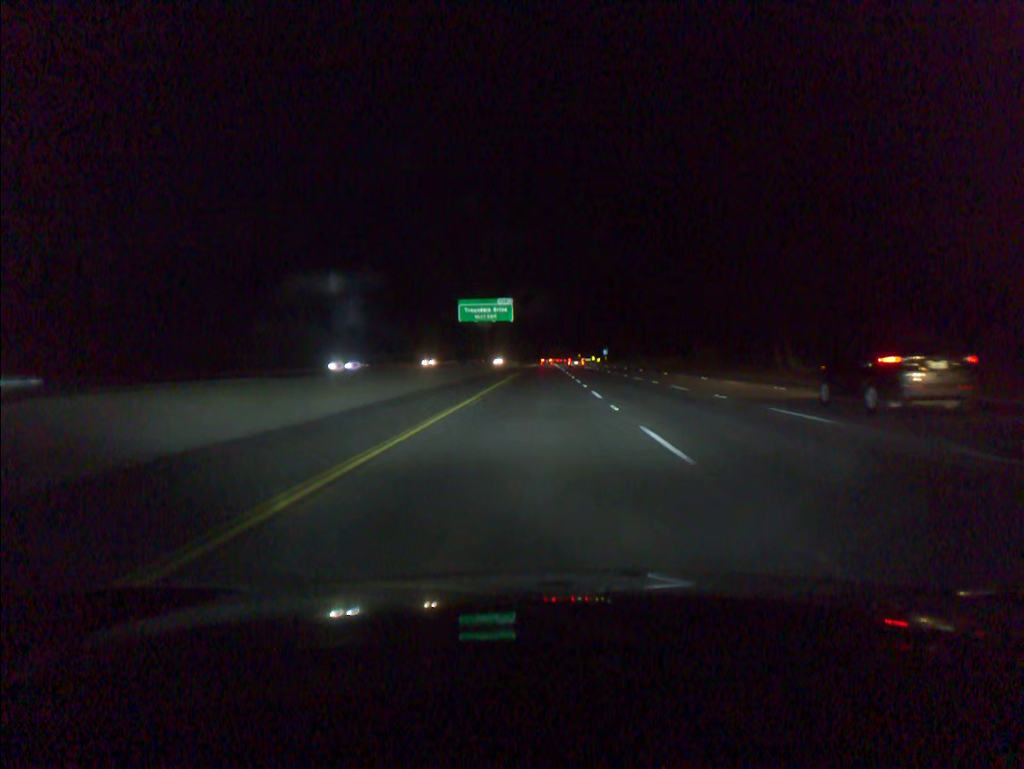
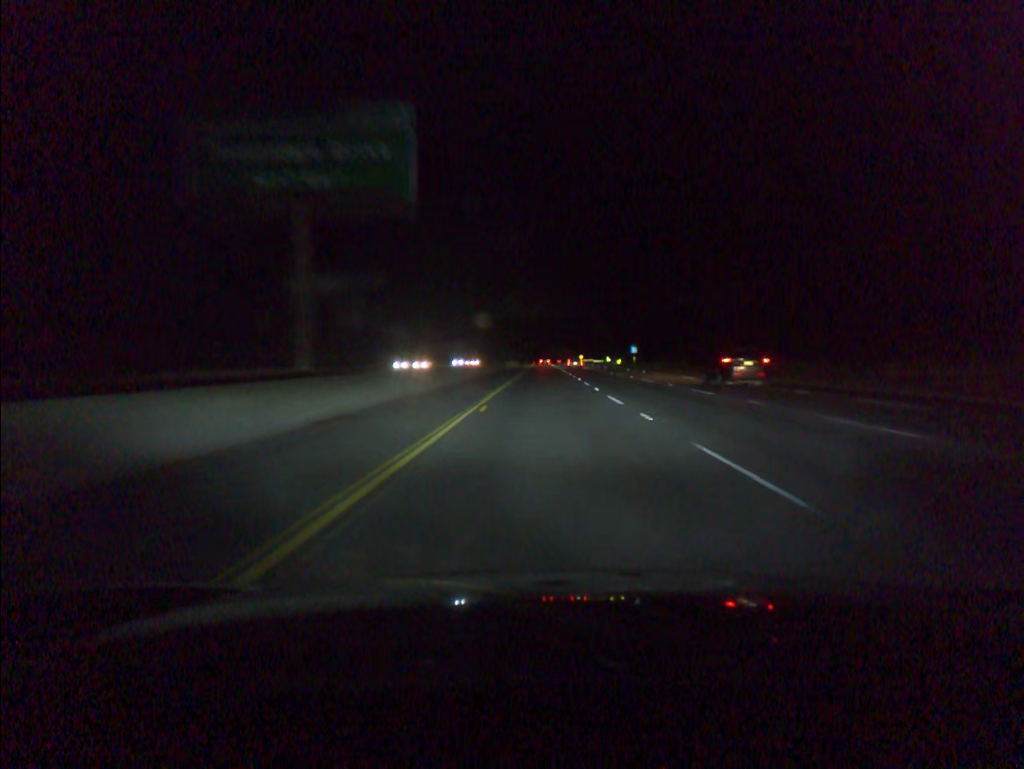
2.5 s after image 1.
(0.0, +75.6) m; 0°
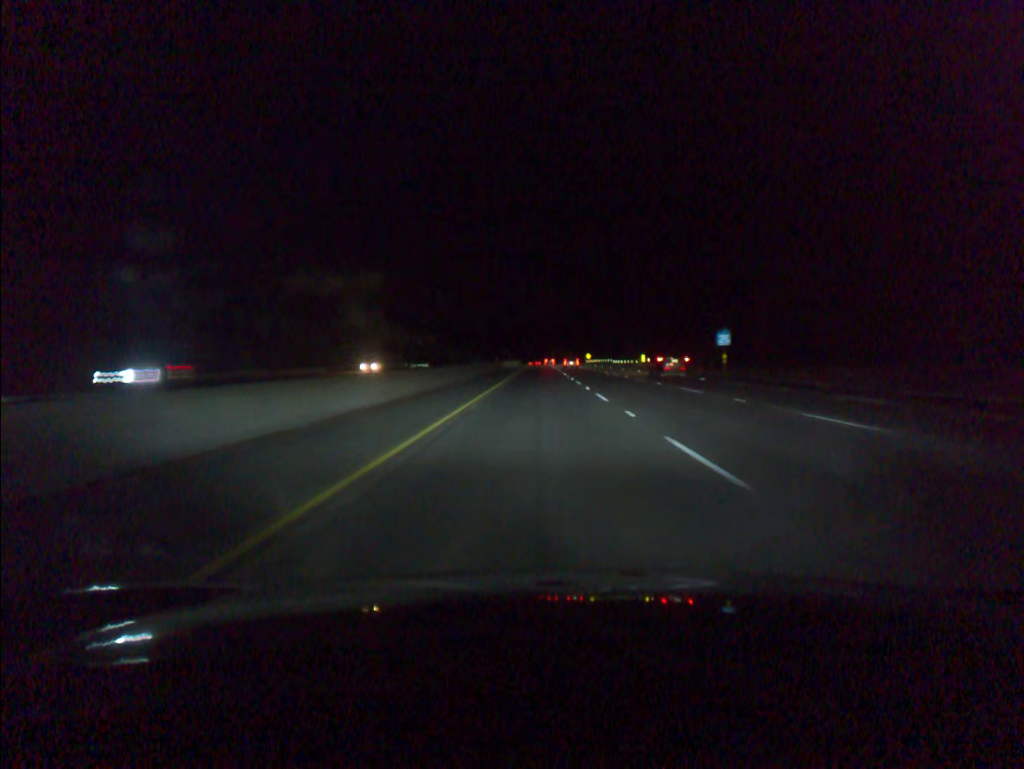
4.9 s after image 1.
(+0.3, +72.1) m; 0°
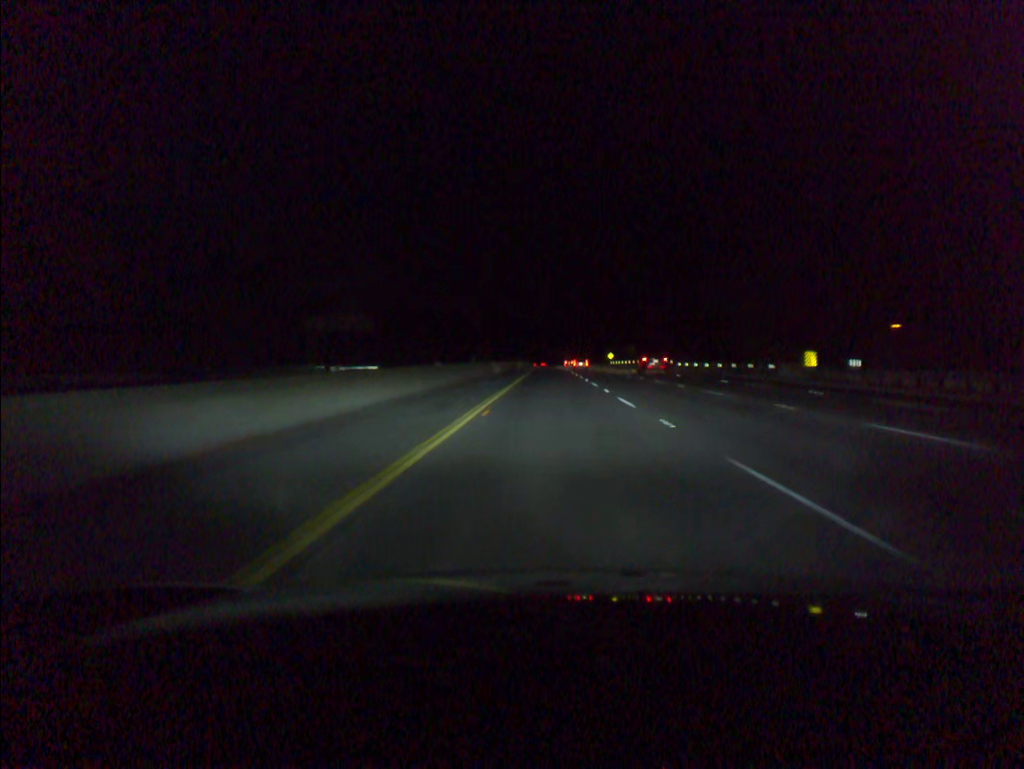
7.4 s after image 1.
(-0.4, +75.1) m; -1°
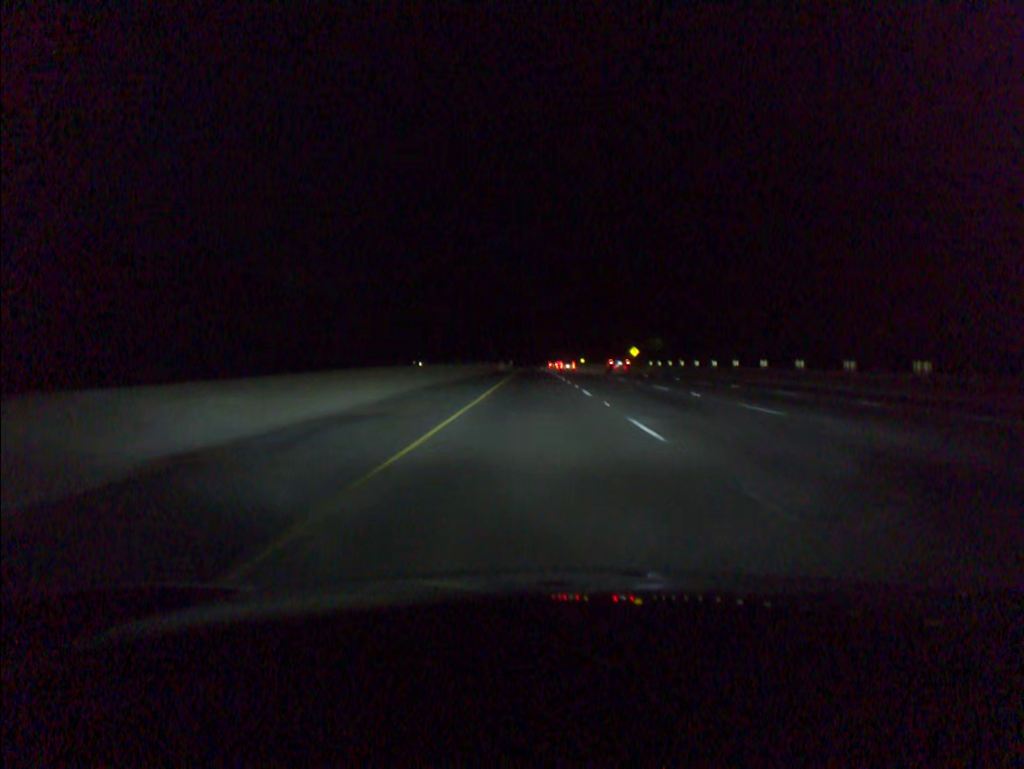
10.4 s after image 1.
(+1.0, +94.8) m; +1°
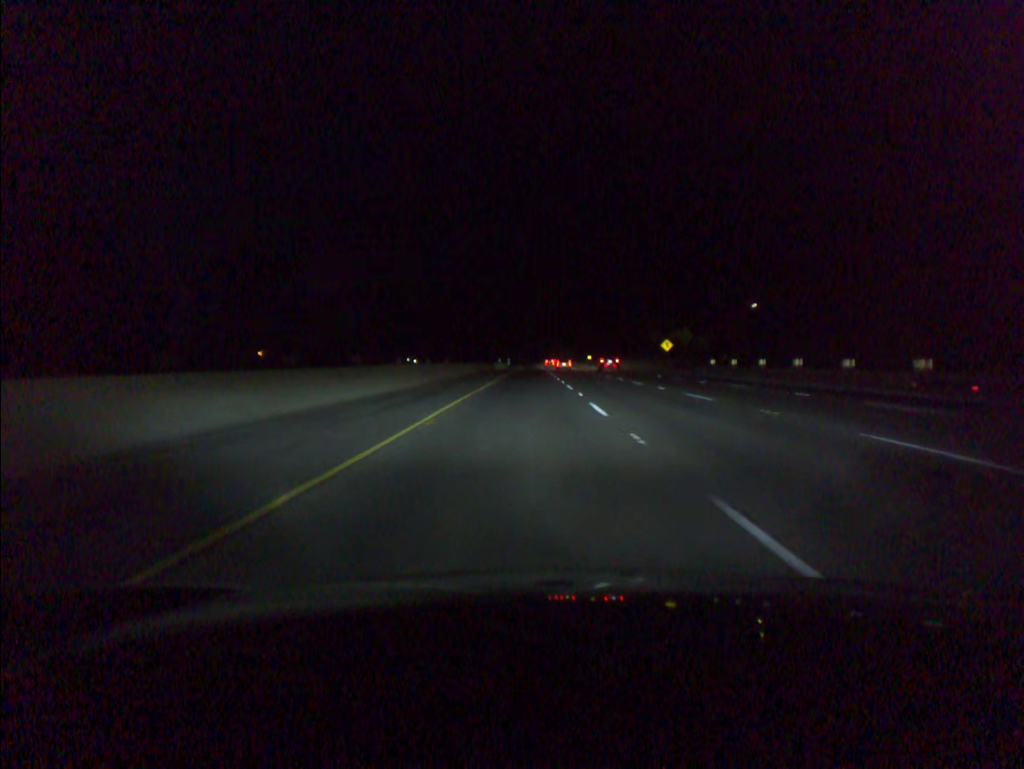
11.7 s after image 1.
(+0.1, +38.9) m; 0°
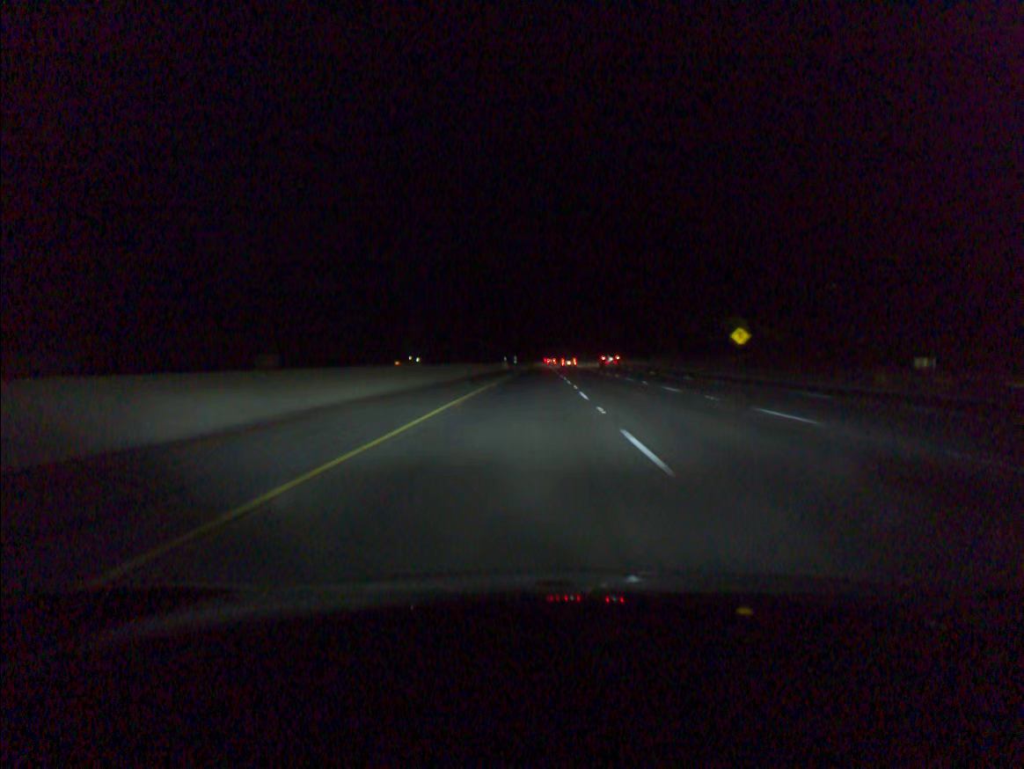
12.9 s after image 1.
(-0.2, +37.5) m; -1°
